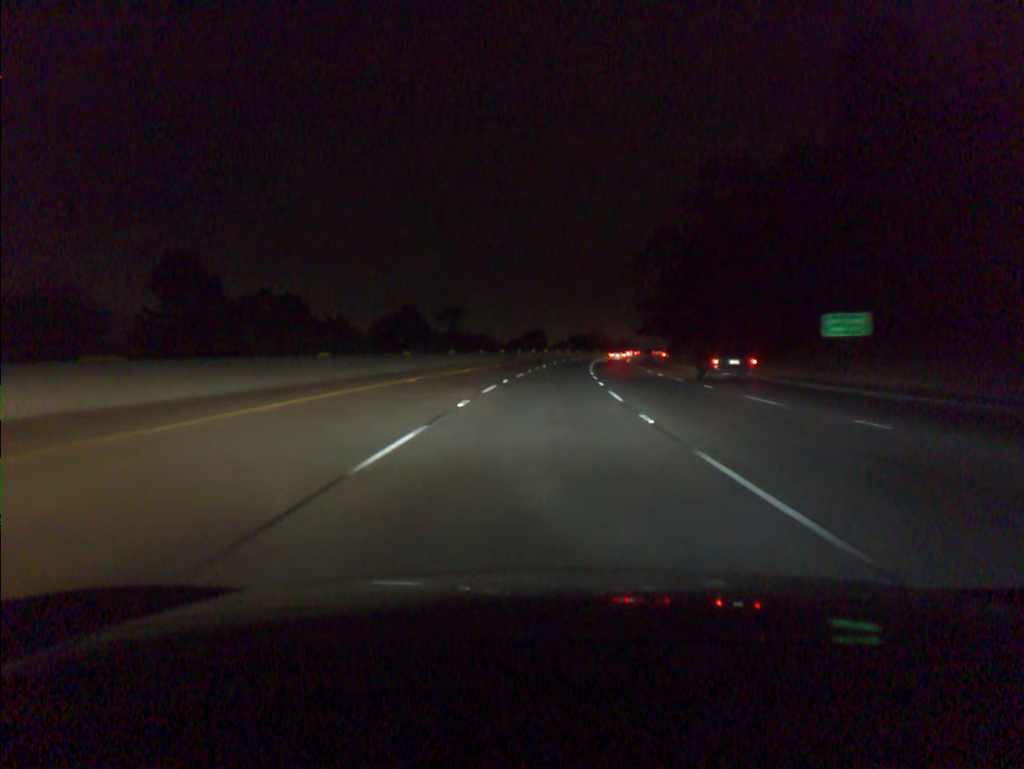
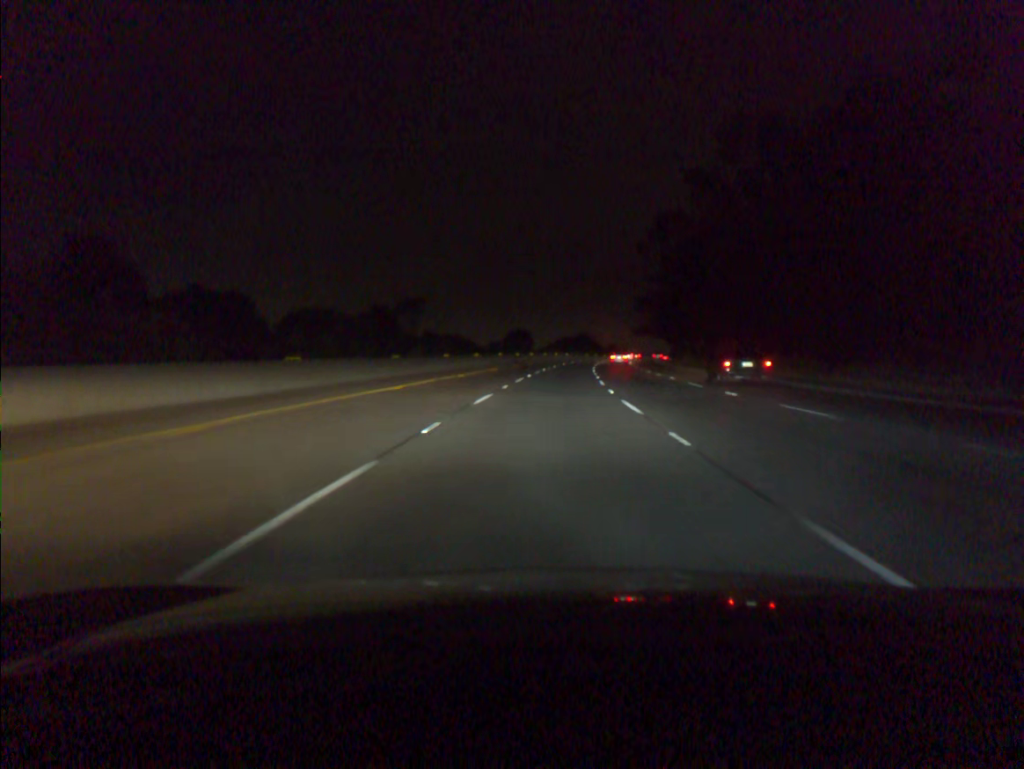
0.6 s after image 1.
(+0.1, +18.3) m; +1°
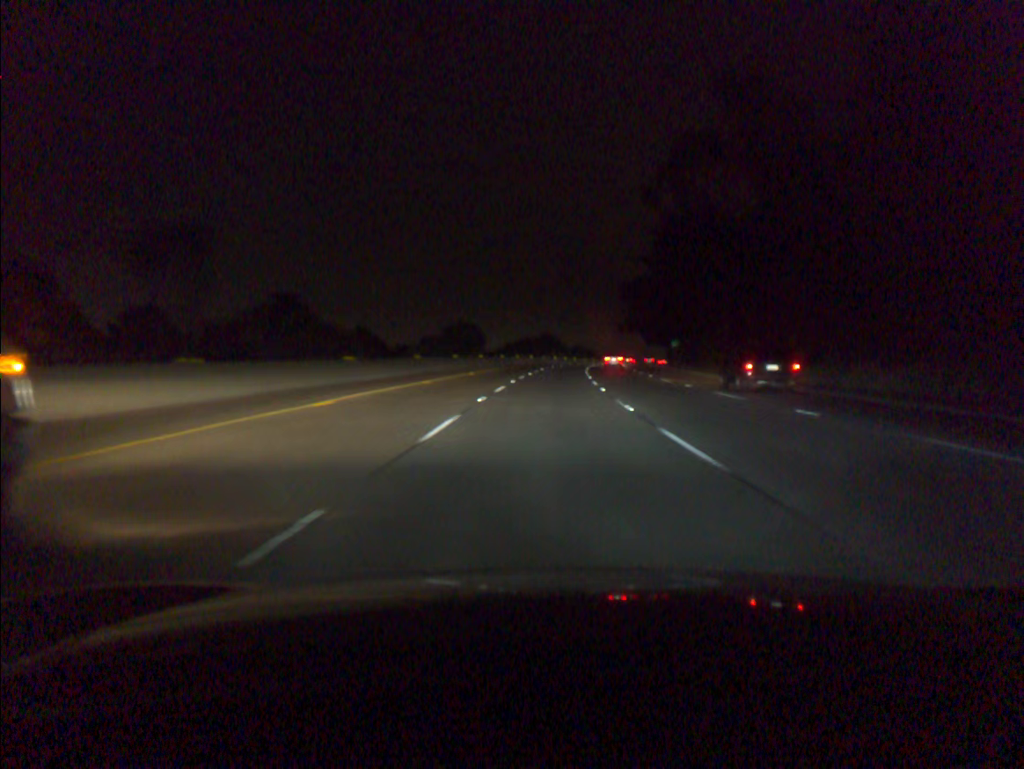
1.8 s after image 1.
(+0.9, +36.6) m; +3°
